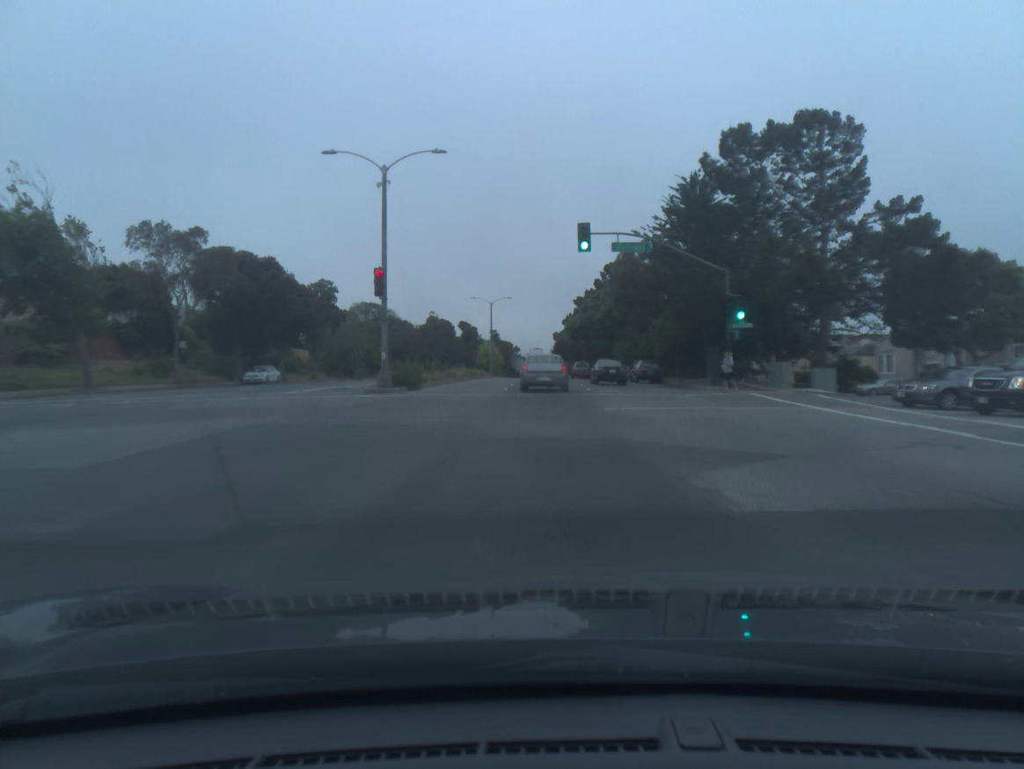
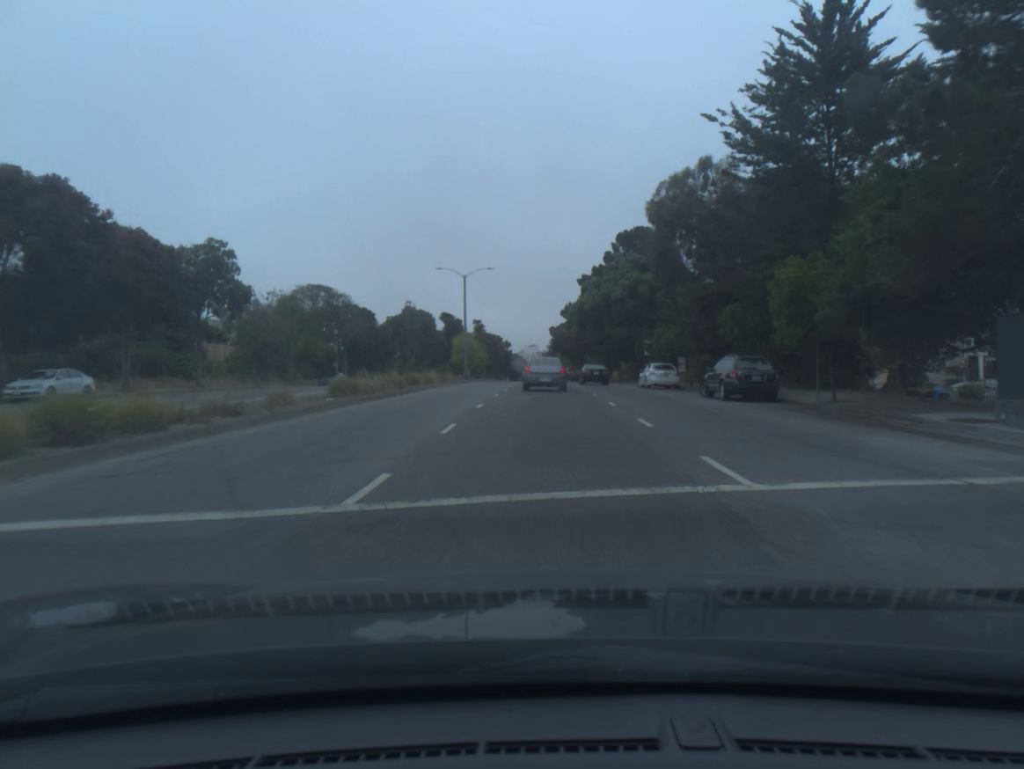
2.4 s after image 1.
(0.0, +26.0) m; +1°
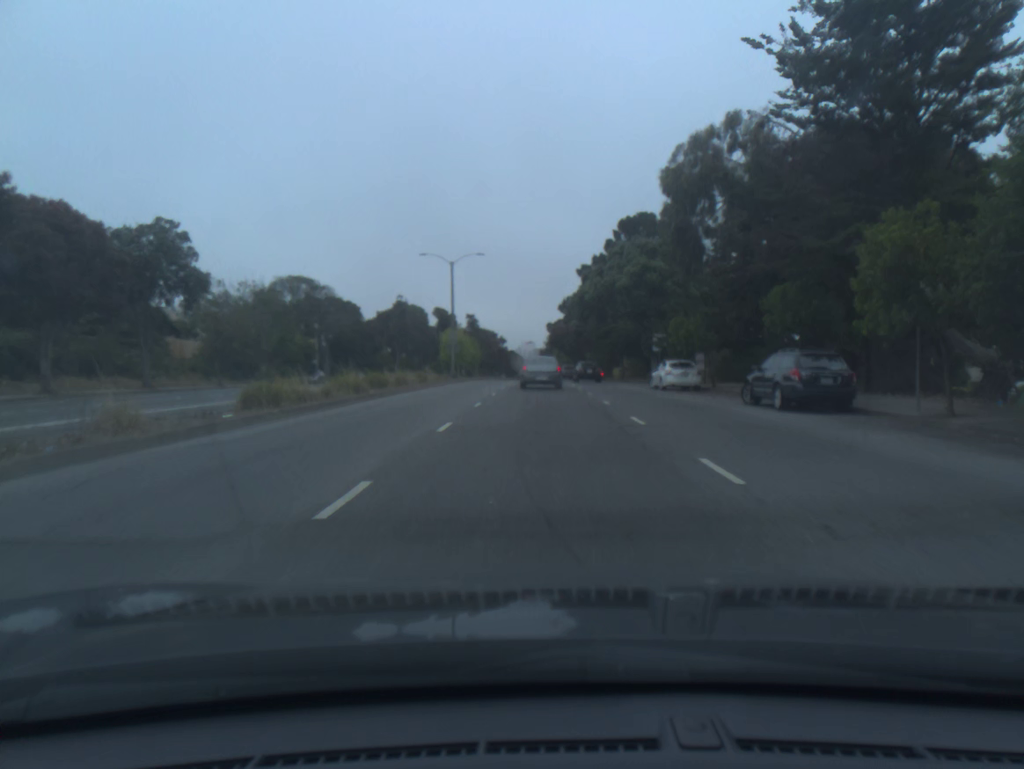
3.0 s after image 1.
(0.0, +6.7) m; 0°
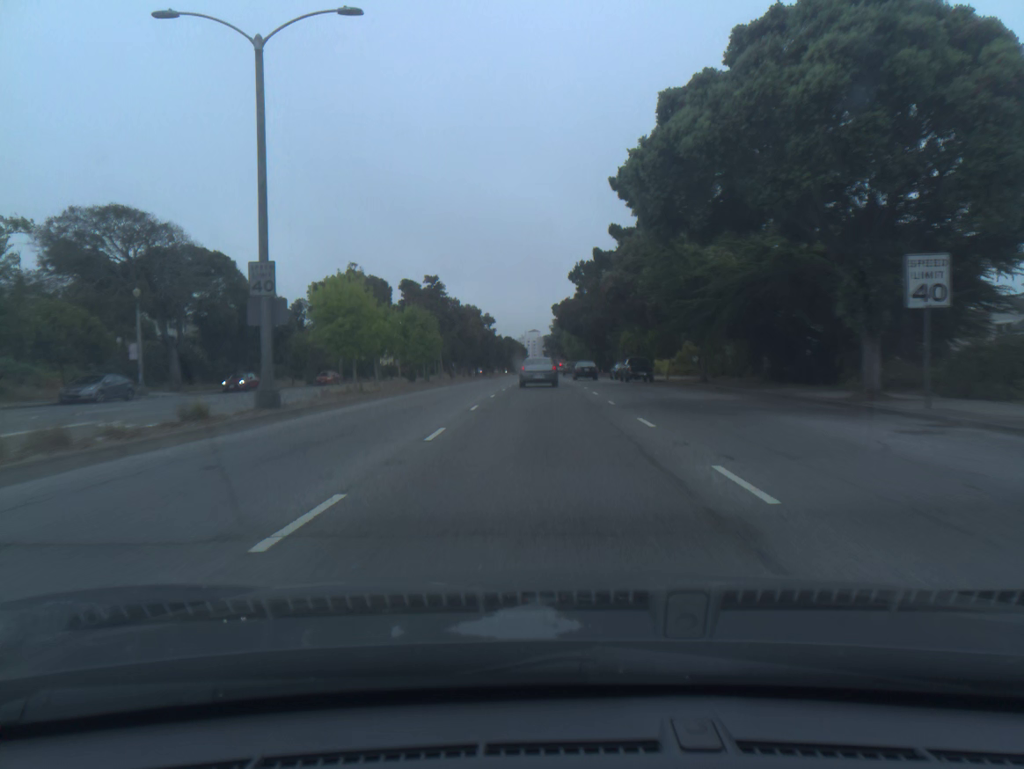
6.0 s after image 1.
(-0.1, +37.4) m; -1°
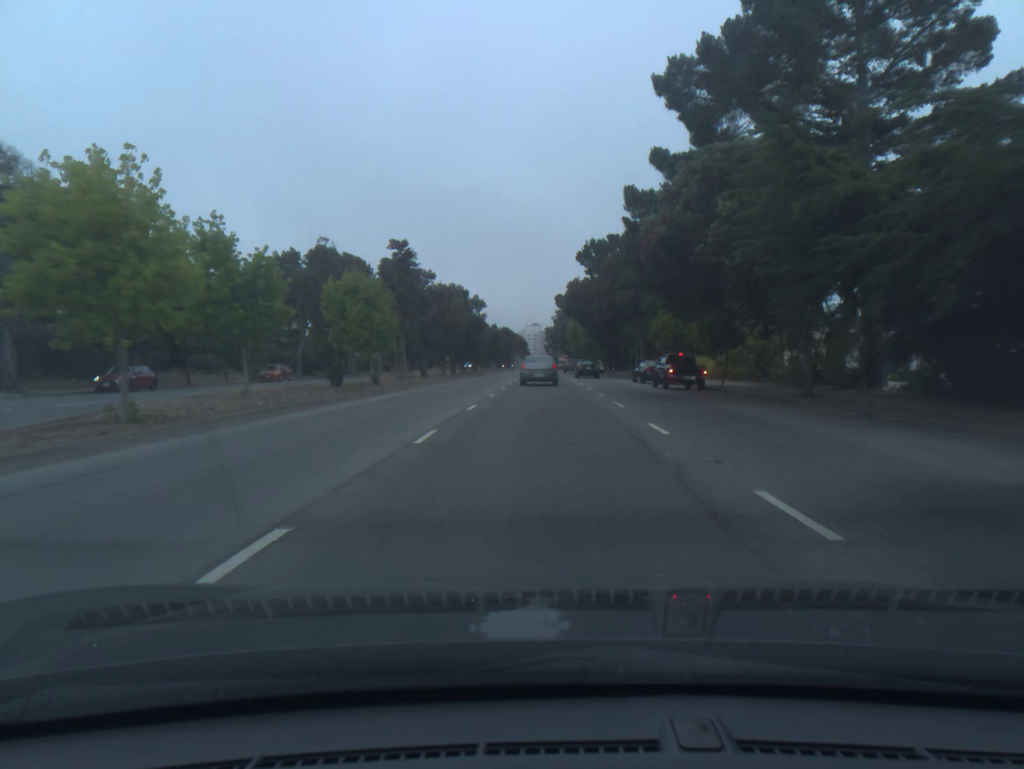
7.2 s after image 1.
(0.0, +16.1) m; 0°
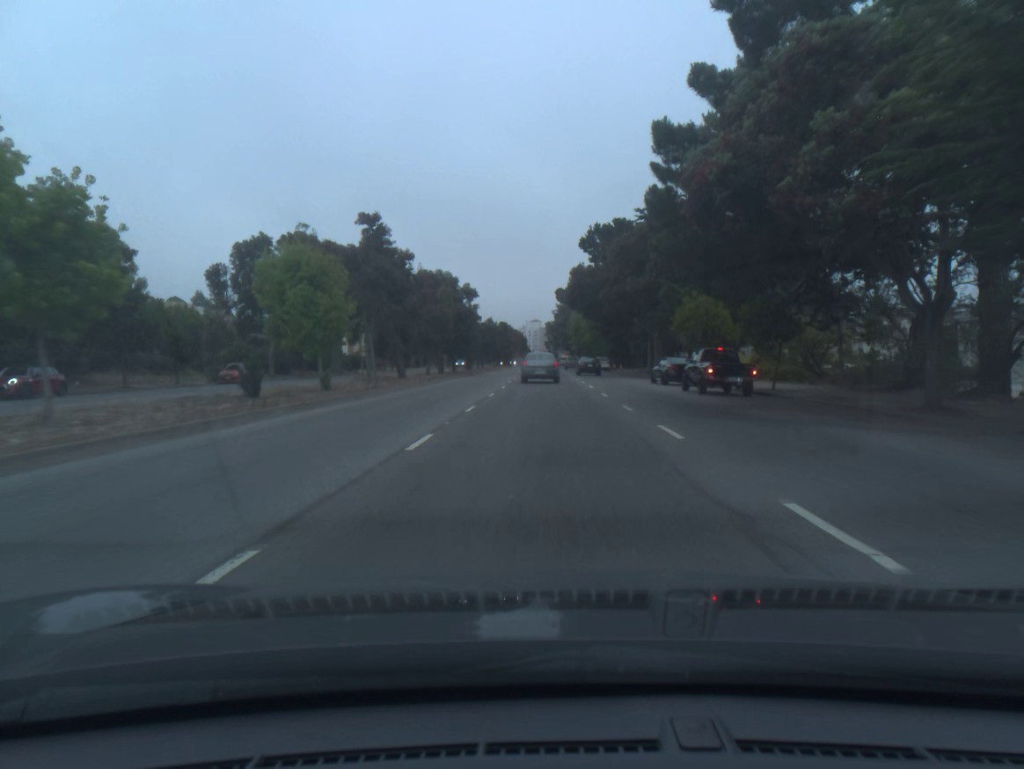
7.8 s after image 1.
(0.0, +8.2) m; 0°
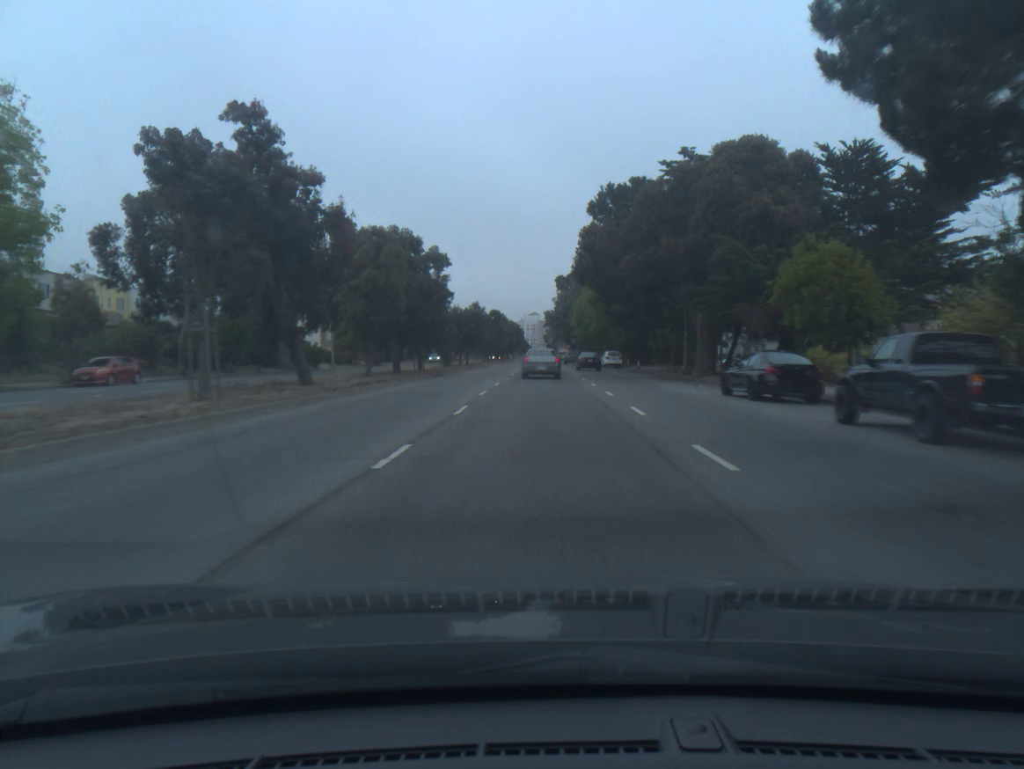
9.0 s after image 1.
(0.0, +16.7) m; 0°
